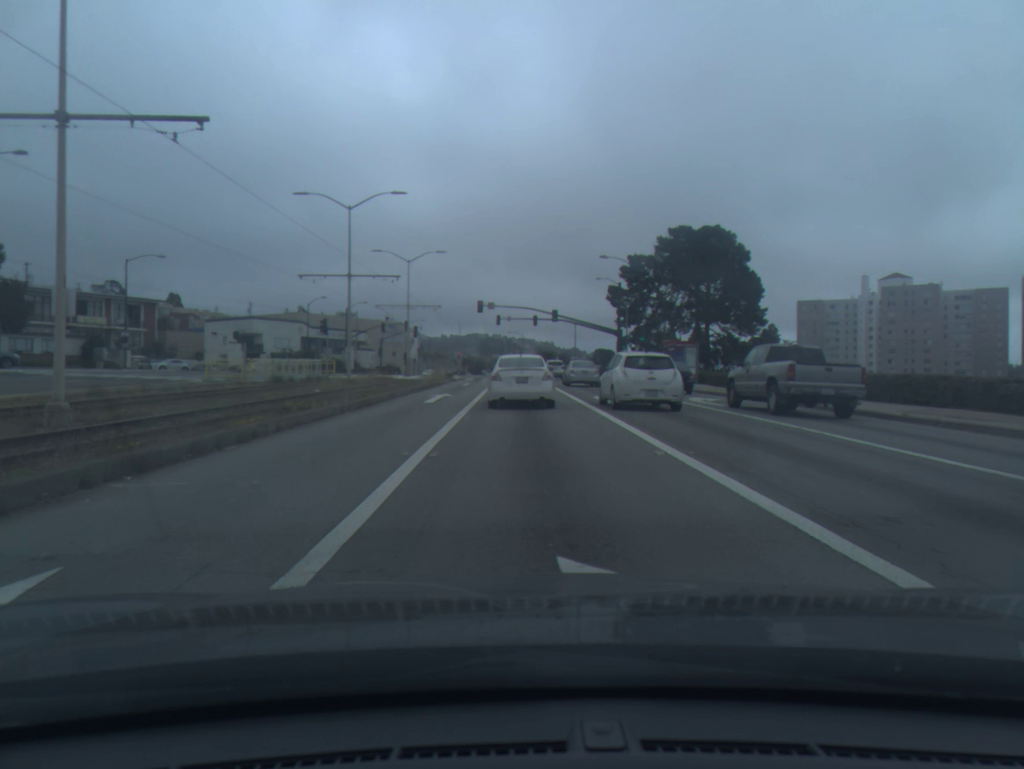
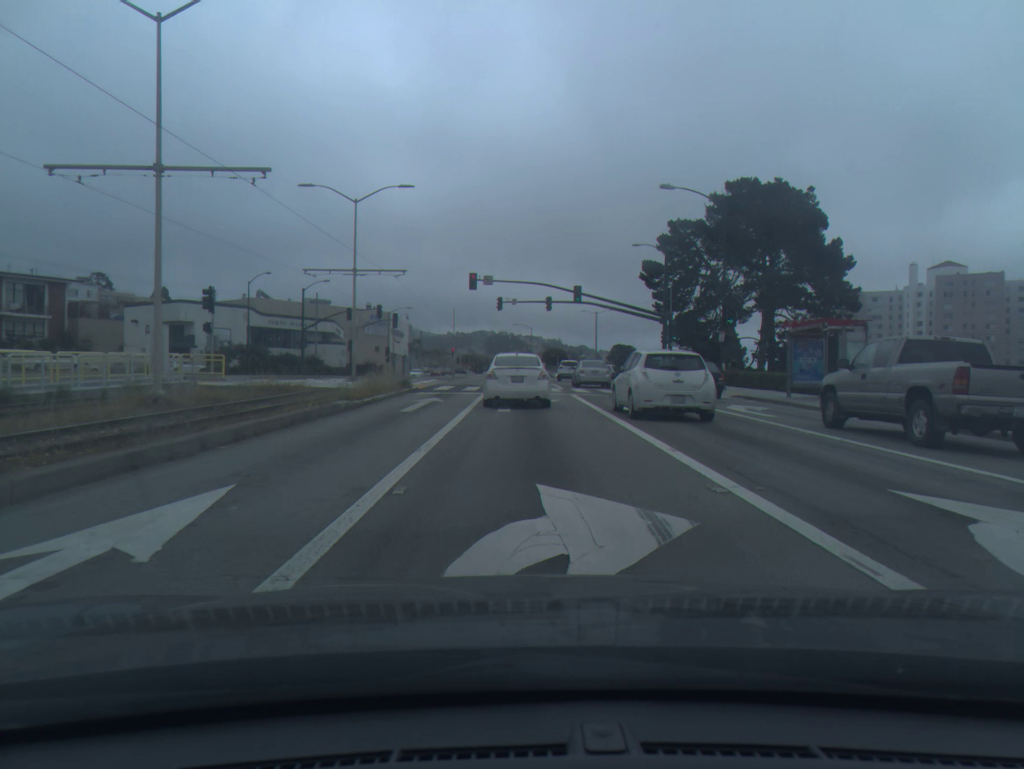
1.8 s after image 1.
(-0.1, +24.0) m; 0°
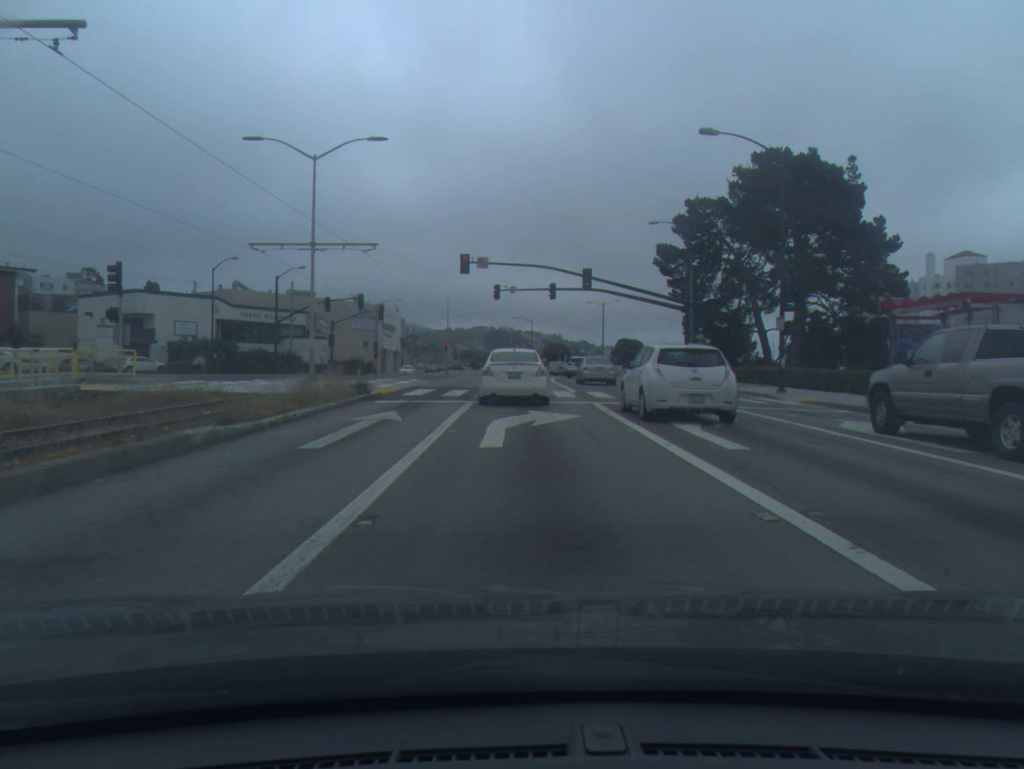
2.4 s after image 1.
(0.0, +8.6) m; 0°
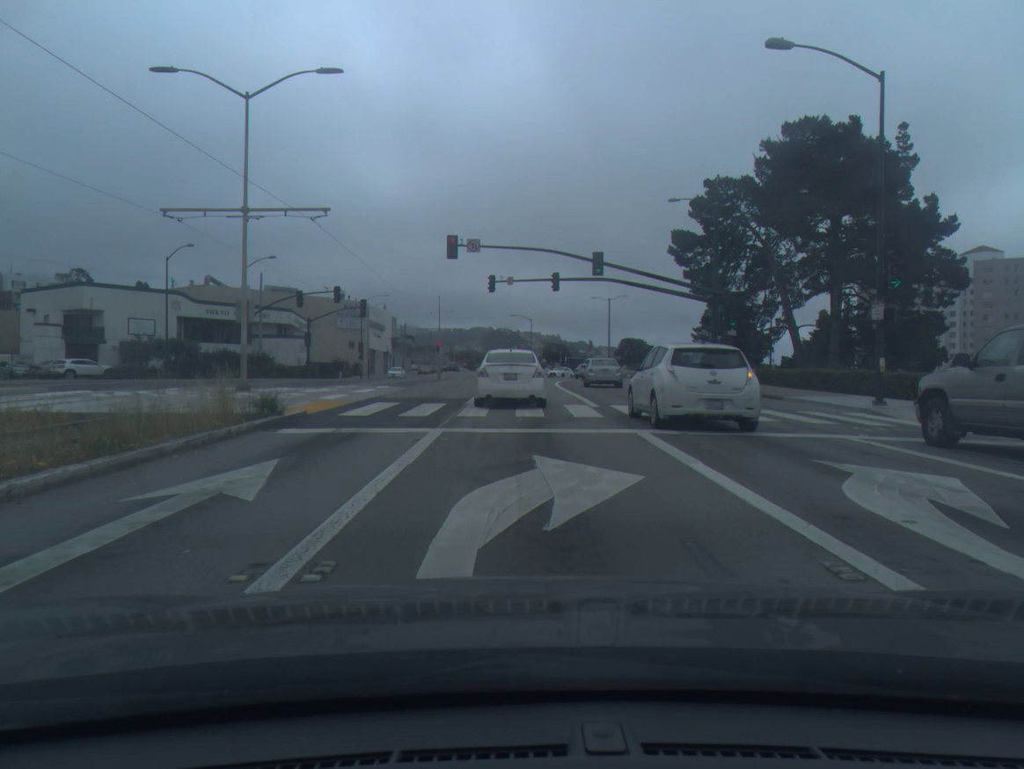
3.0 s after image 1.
(0.0, +8.5) m; 0°
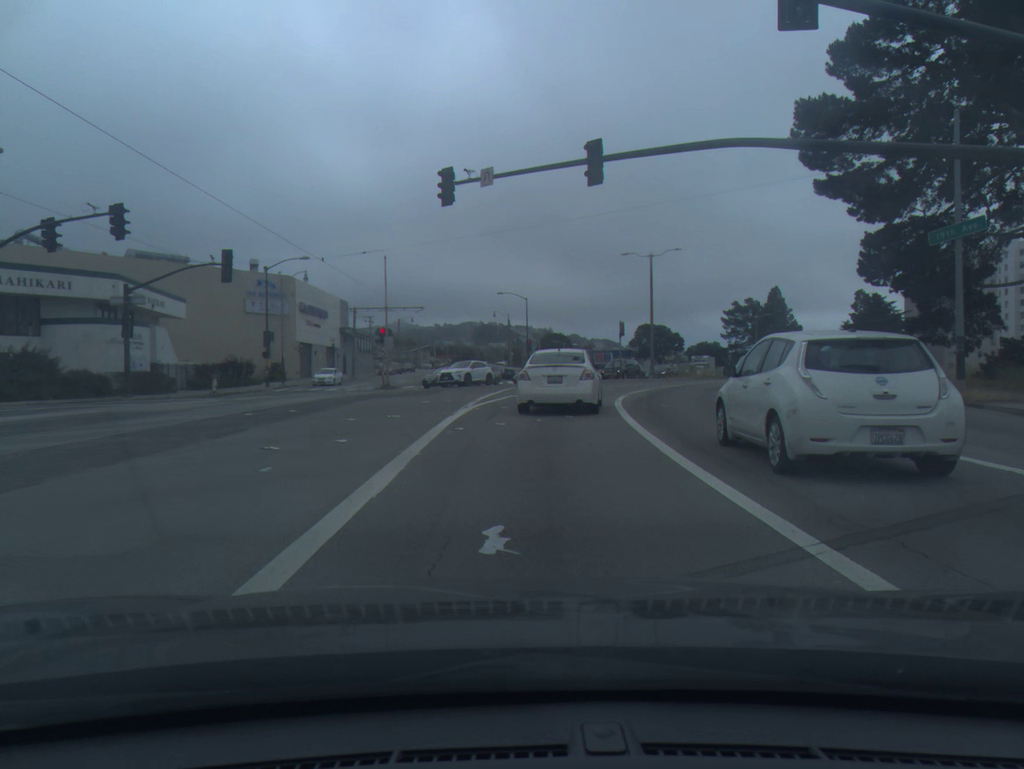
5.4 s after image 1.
(-0.1, +32.7) m; +1°
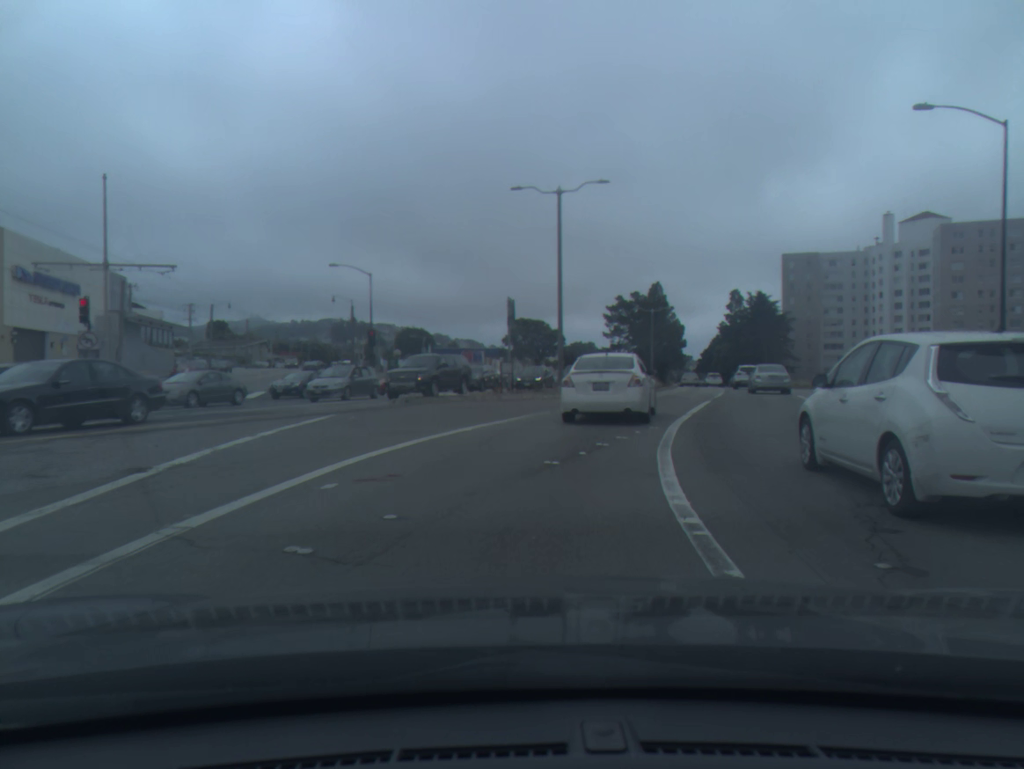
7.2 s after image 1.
(+1.6, +23.2) m; +10°
